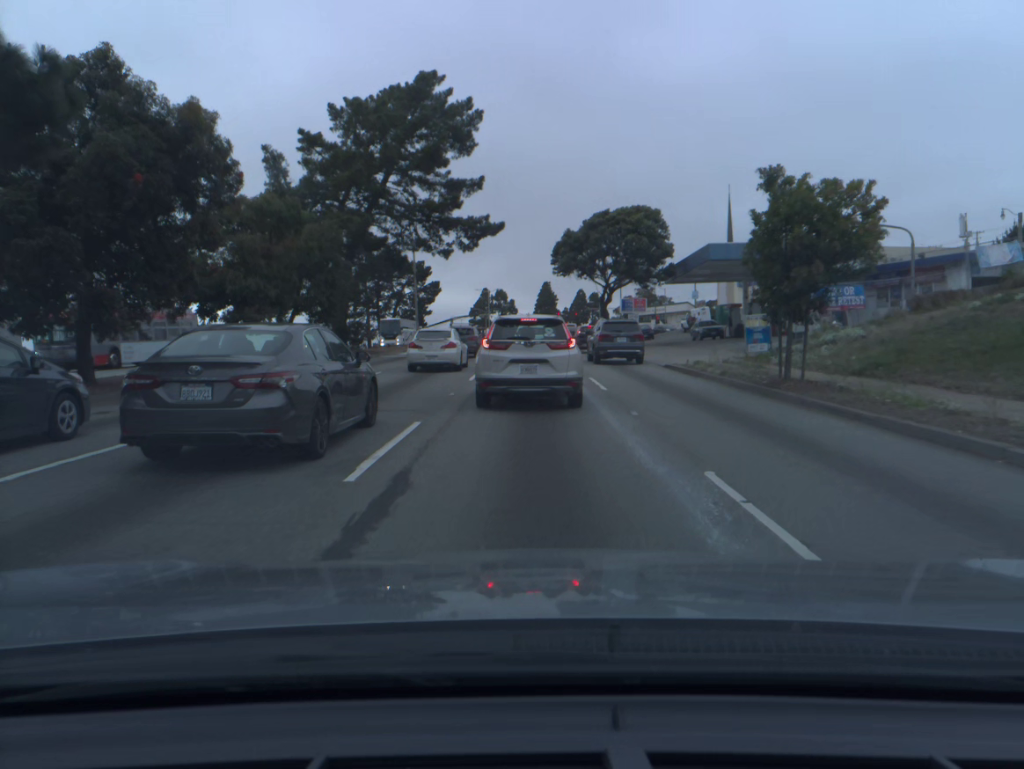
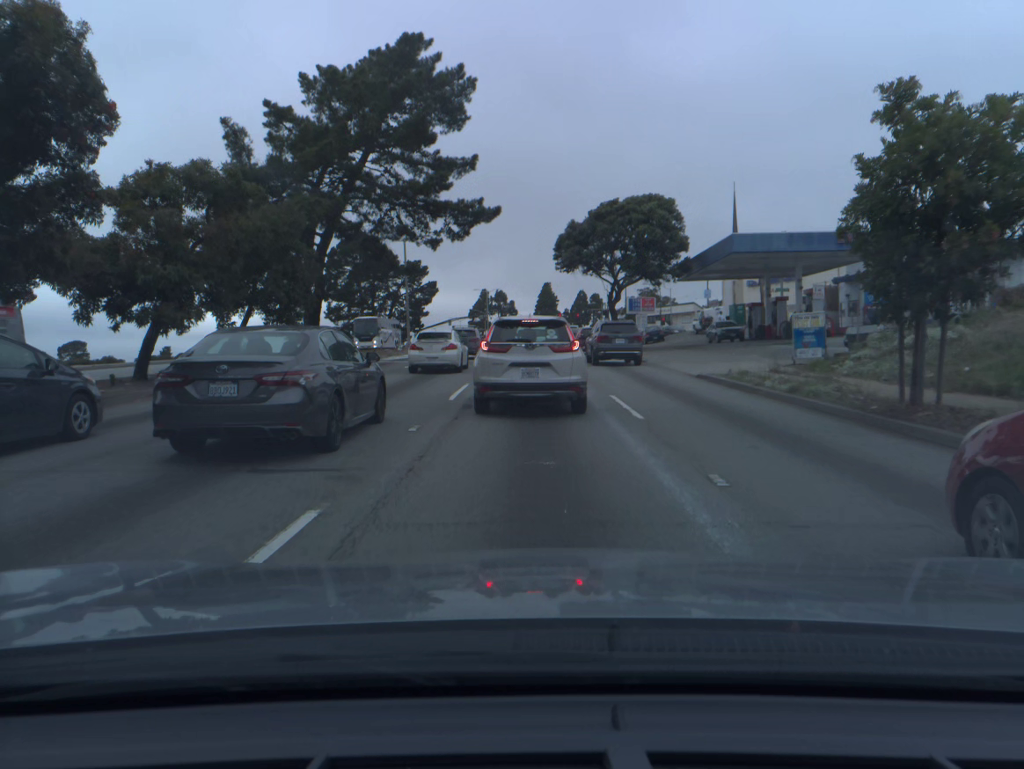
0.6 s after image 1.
(0.0, +5.7) m; 0°
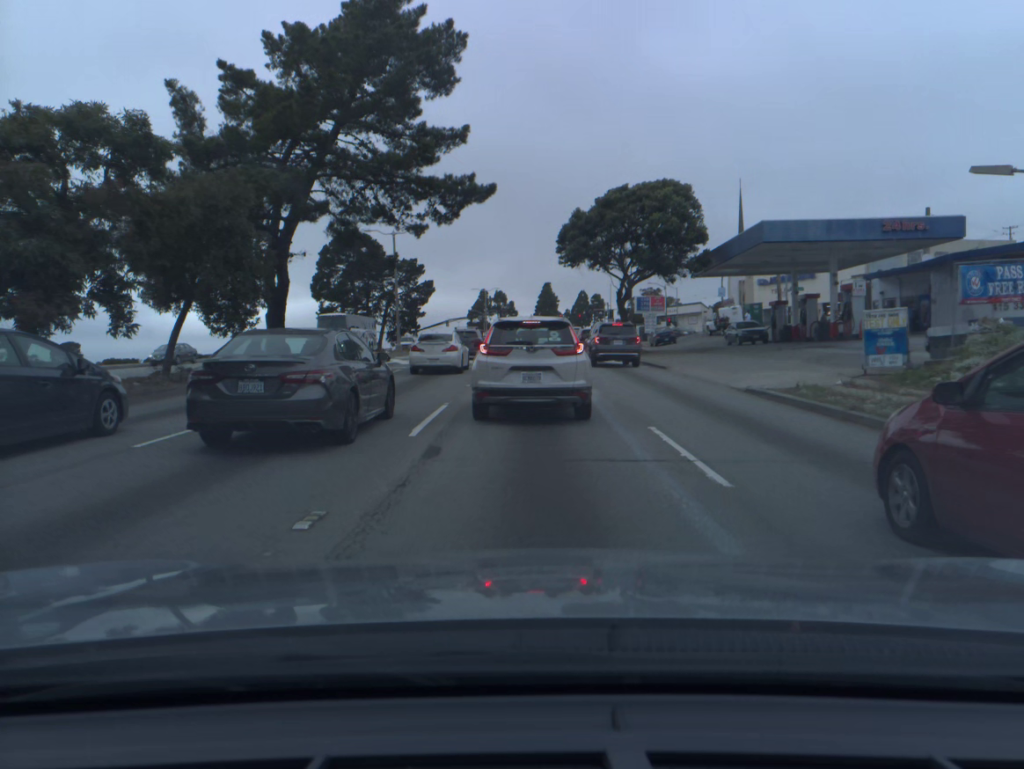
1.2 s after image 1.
(0.0, +5.4) m; 0°
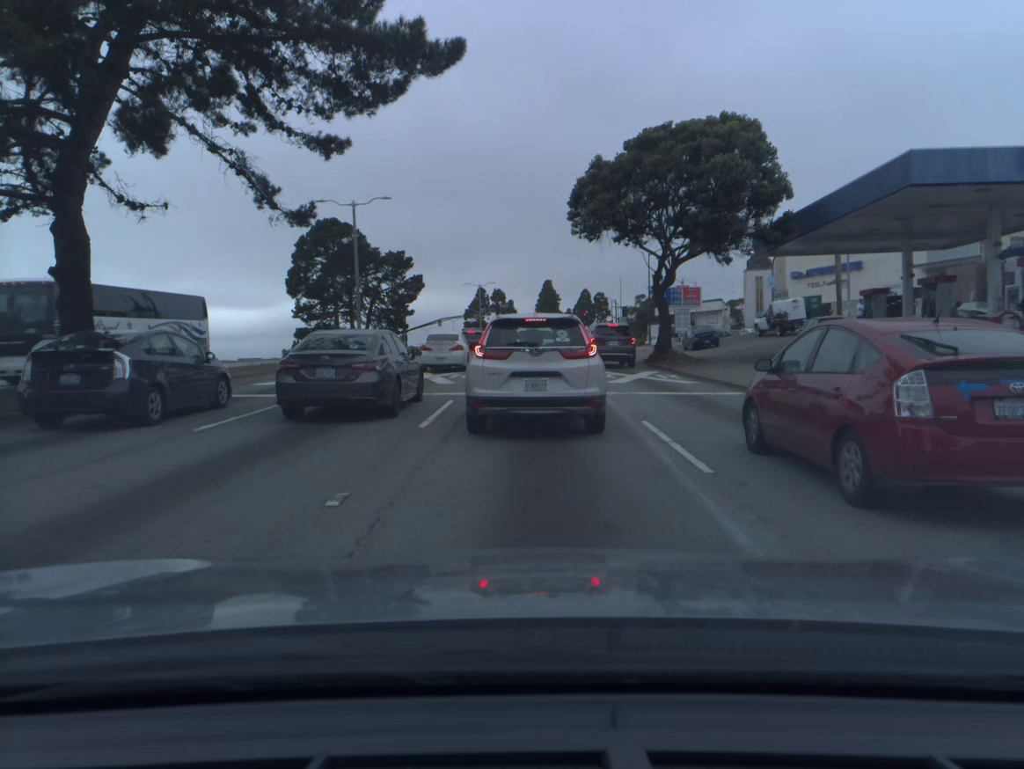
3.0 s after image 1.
(0.0, +14.2) m; 0°
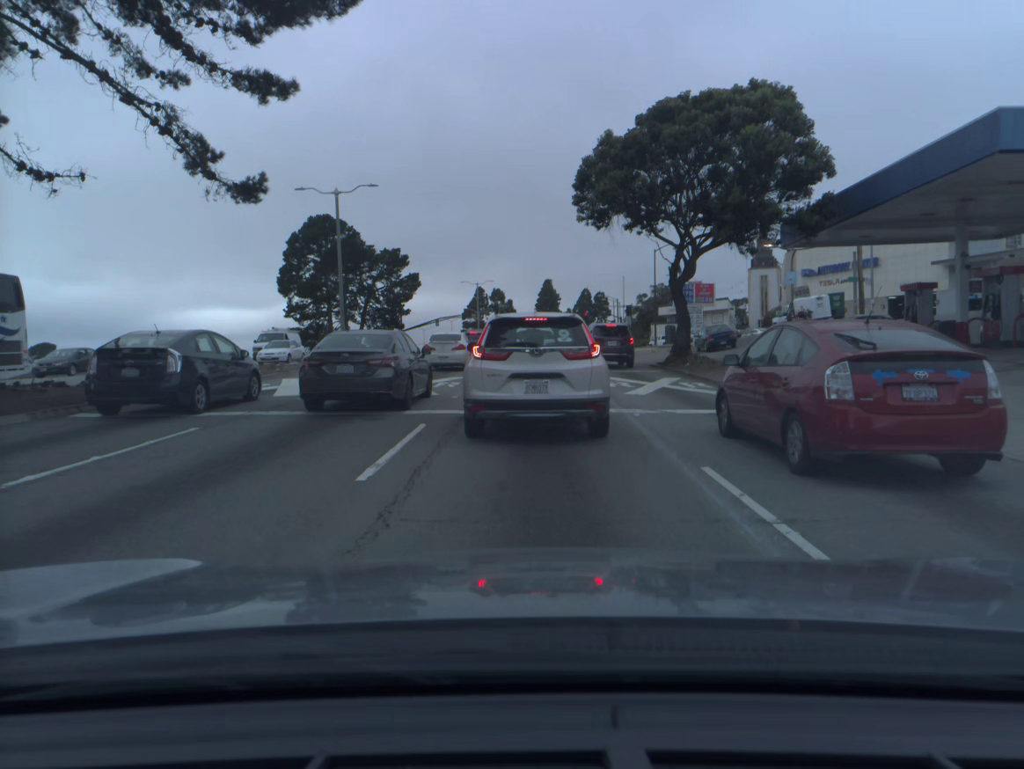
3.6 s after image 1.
(0.0, +4.2) m; 0°
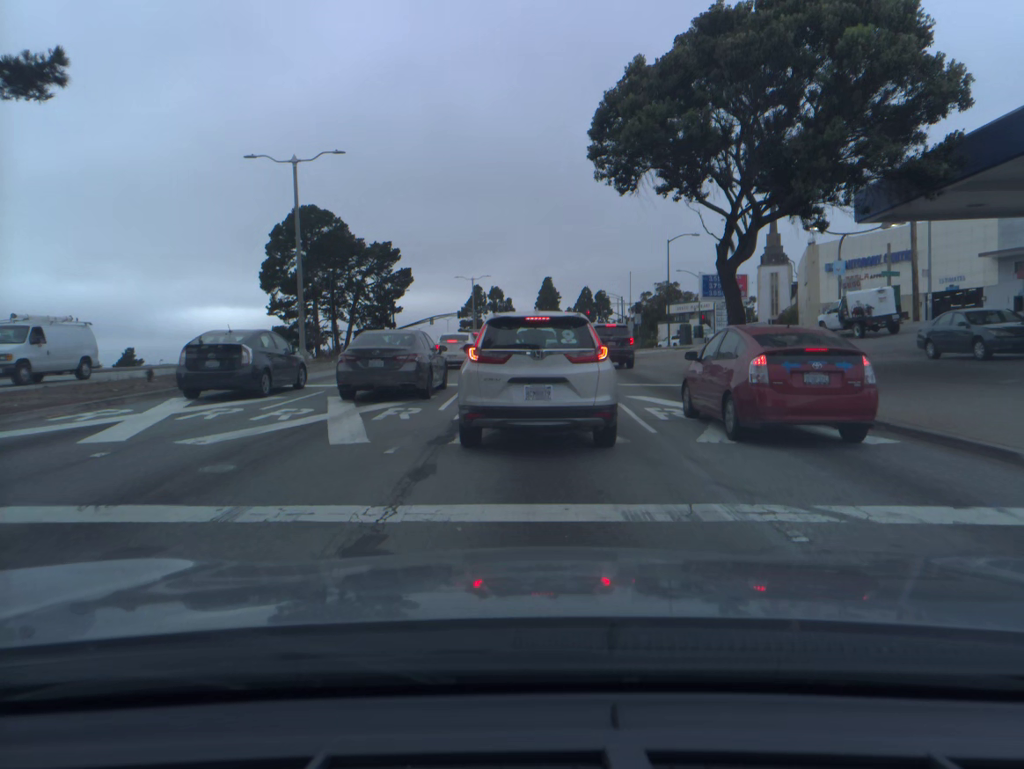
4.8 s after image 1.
(0.0, +7.8) m; 0°
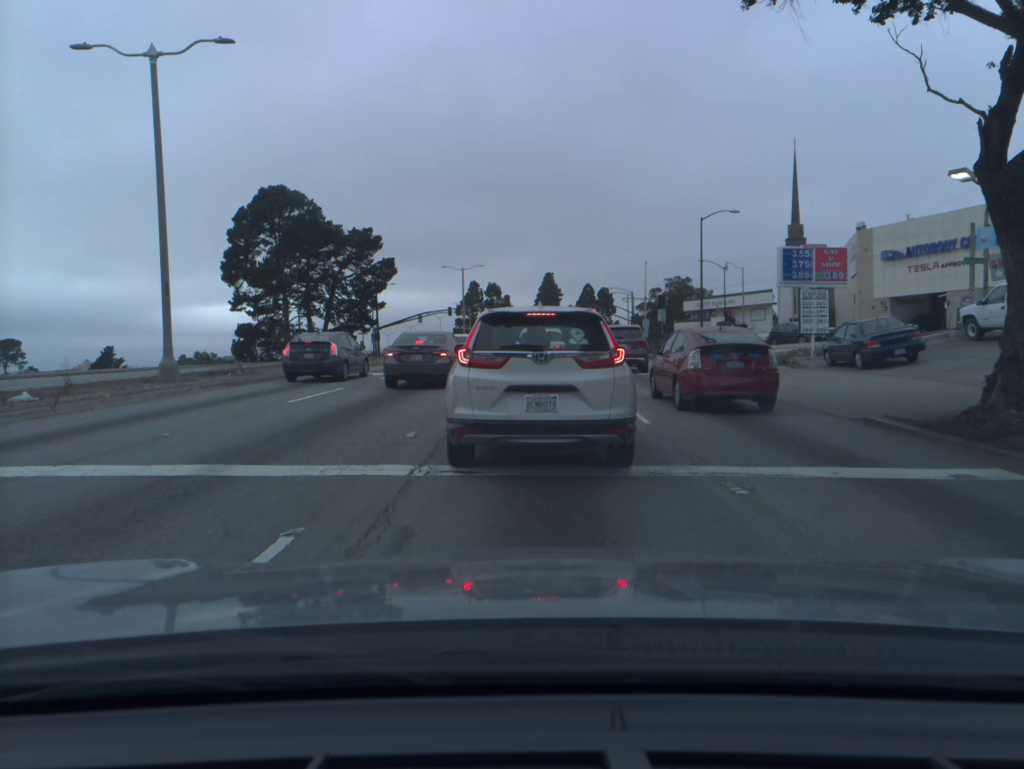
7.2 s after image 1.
(0.0, +13.2) m; 0°
